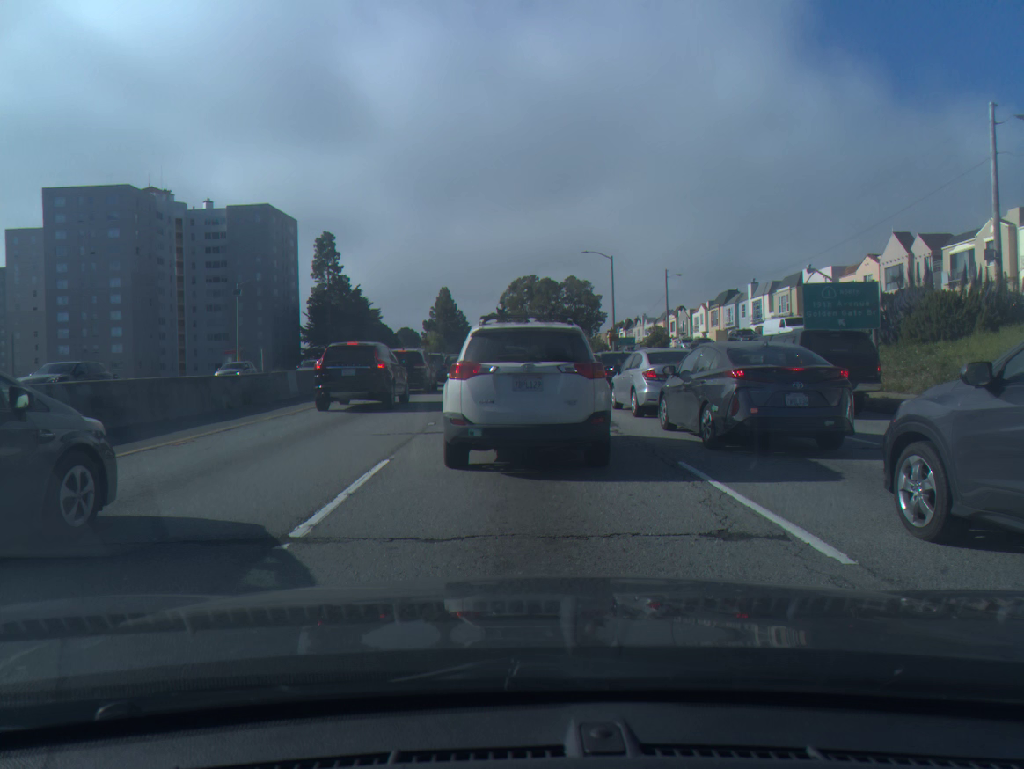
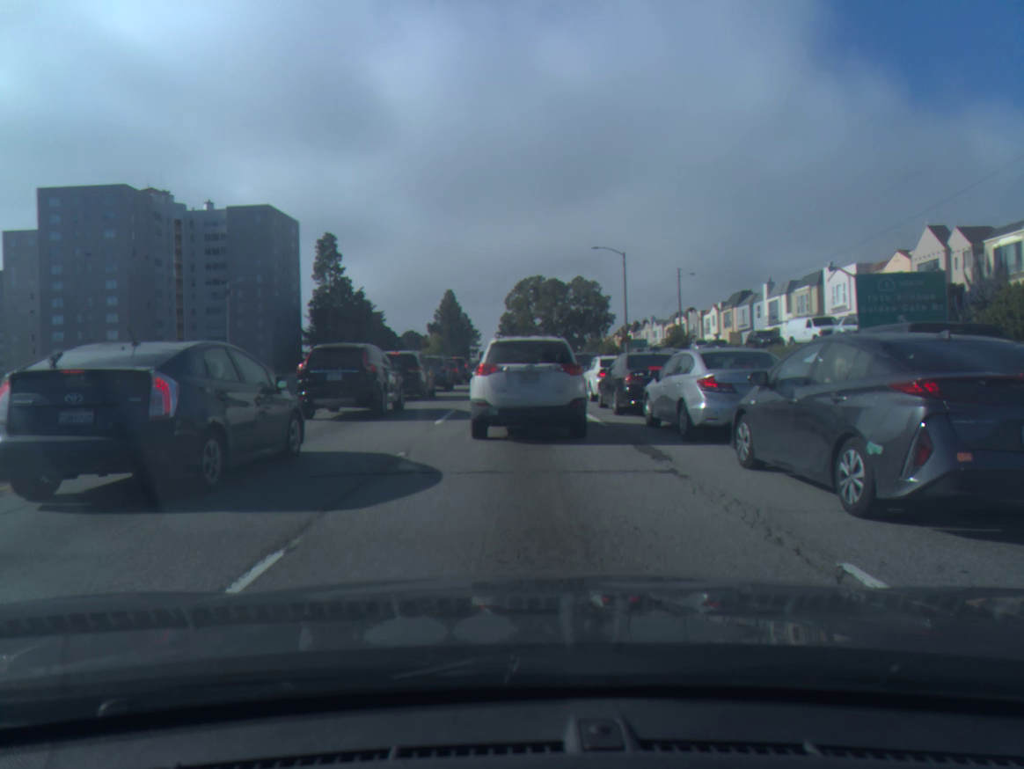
(-0.1, +4.3) m; -2°
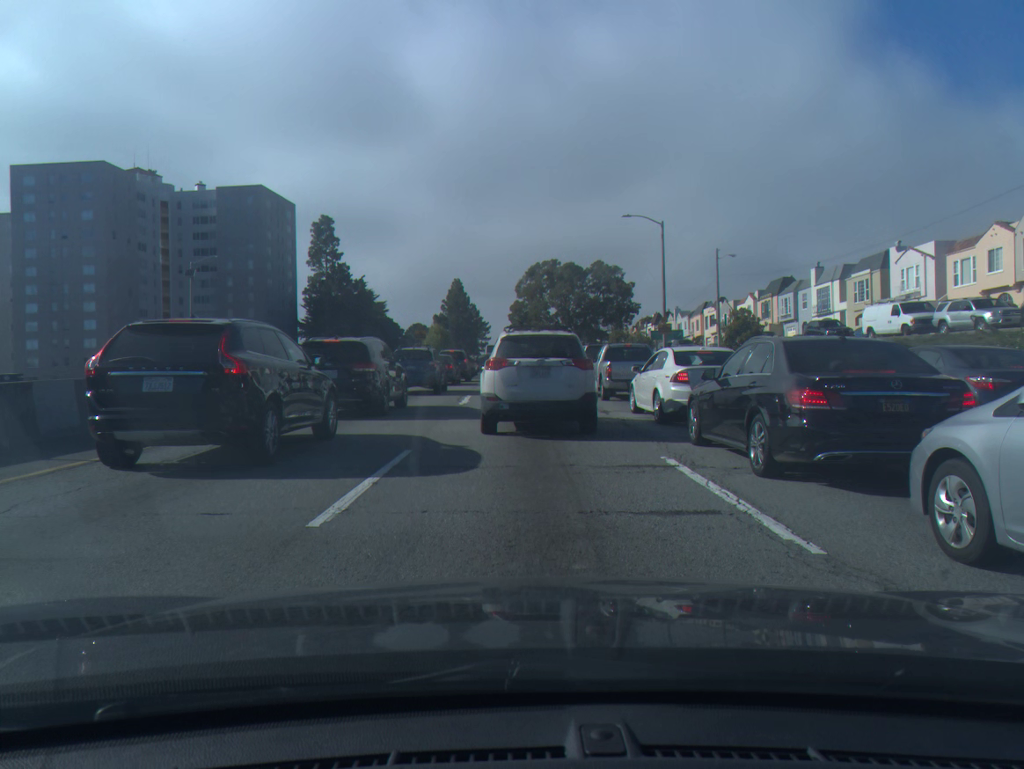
(-0.1, +9.8) m; 0°
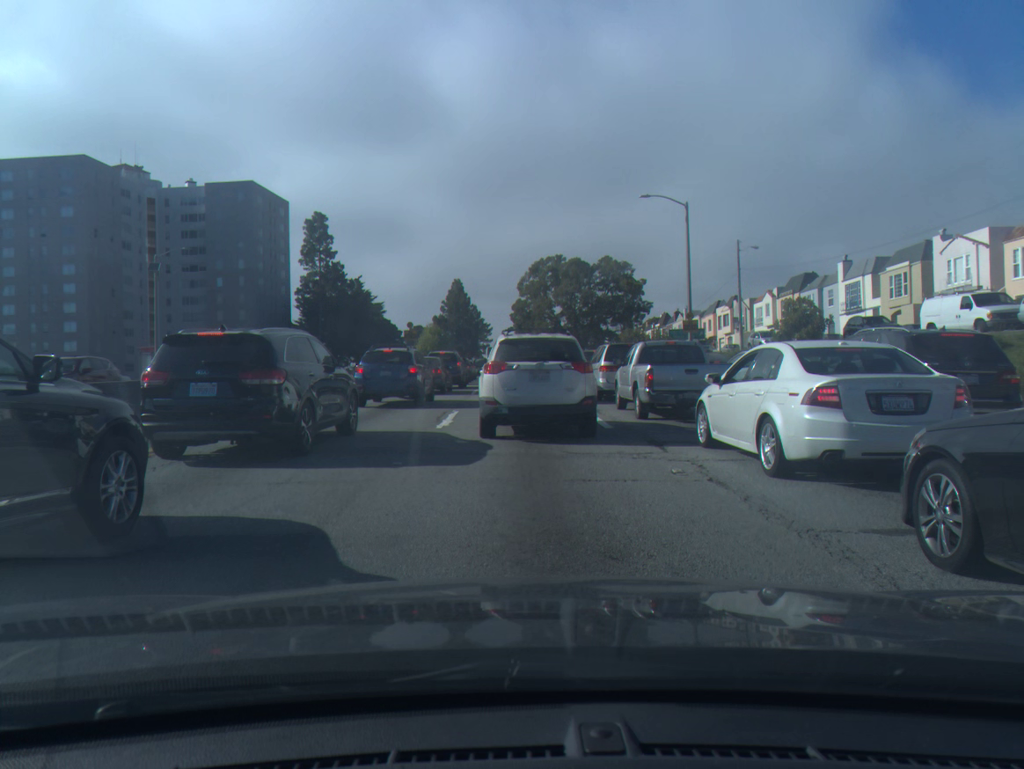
(0.0, +6.4) m; 0°
